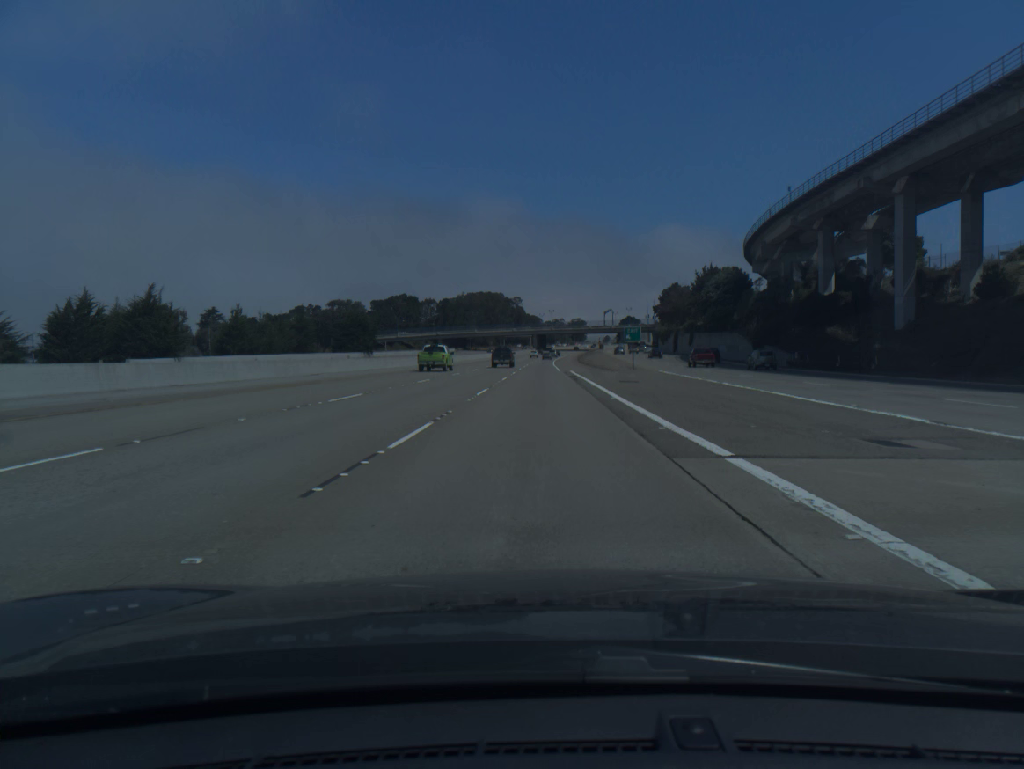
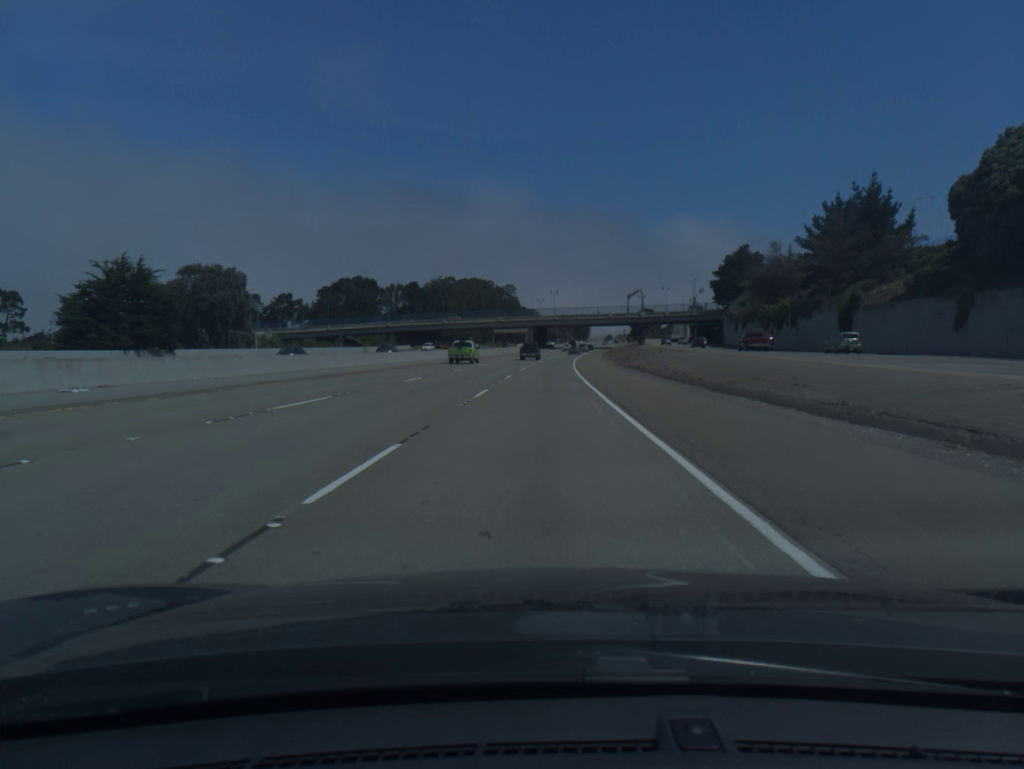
(+0.2, +91.4) m; 0°
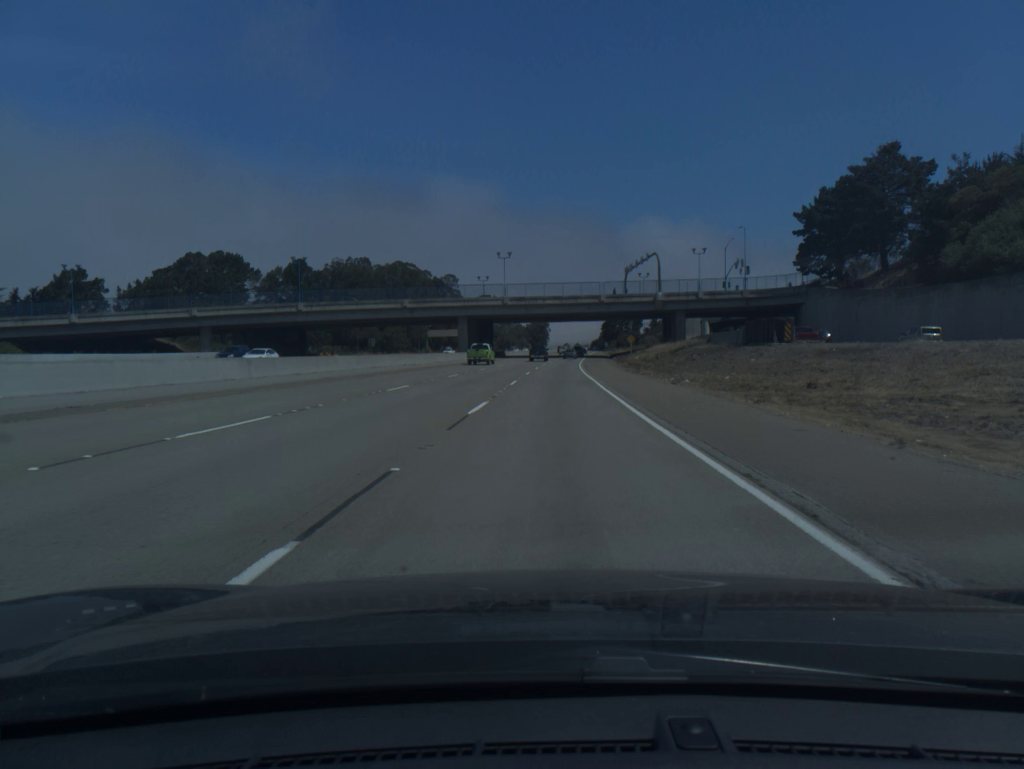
(+2.2, +91.5) m; +3°
